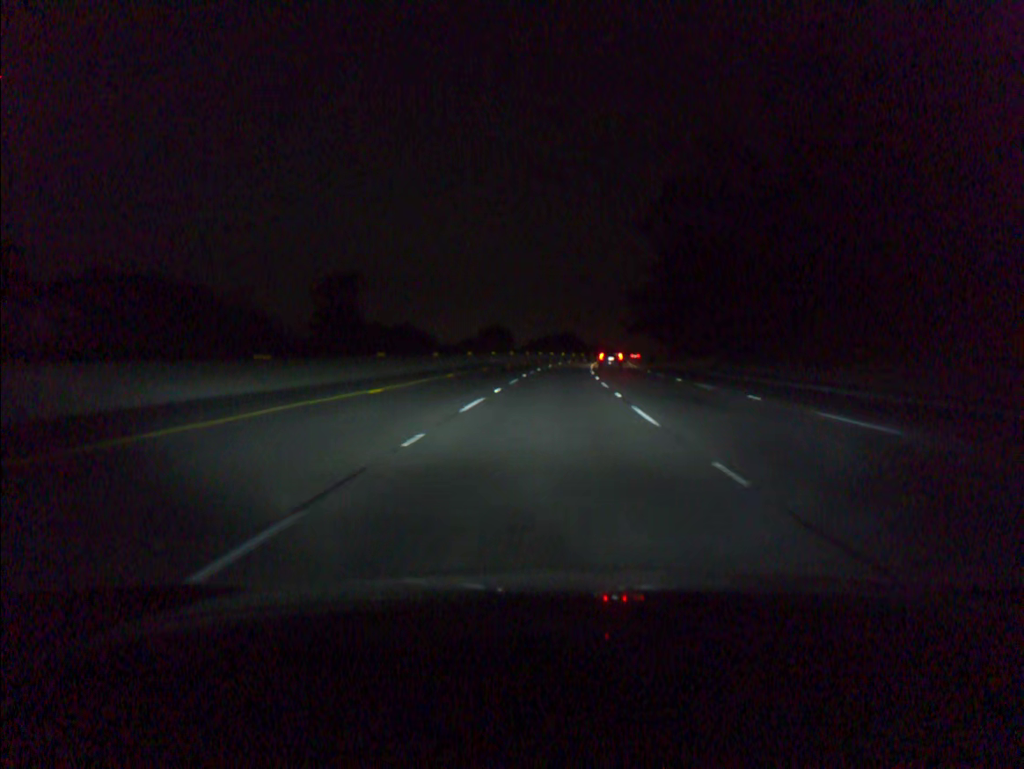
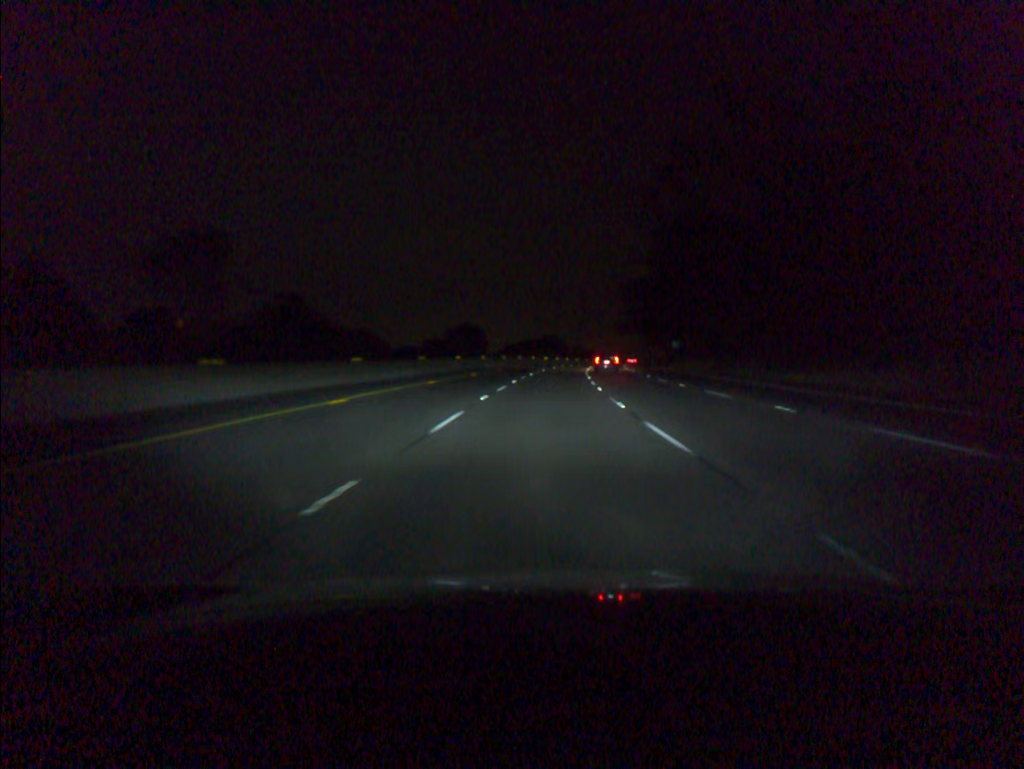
(+0.2, +17.8) m; +1°
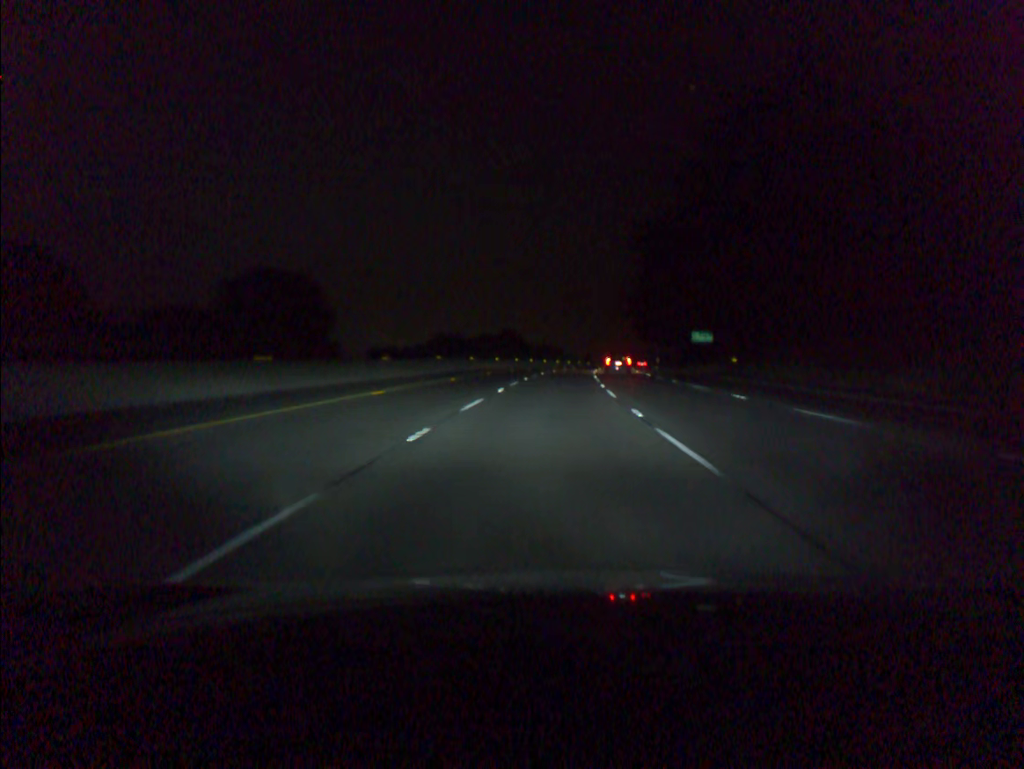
(+1.4, +54.0) m; +3°
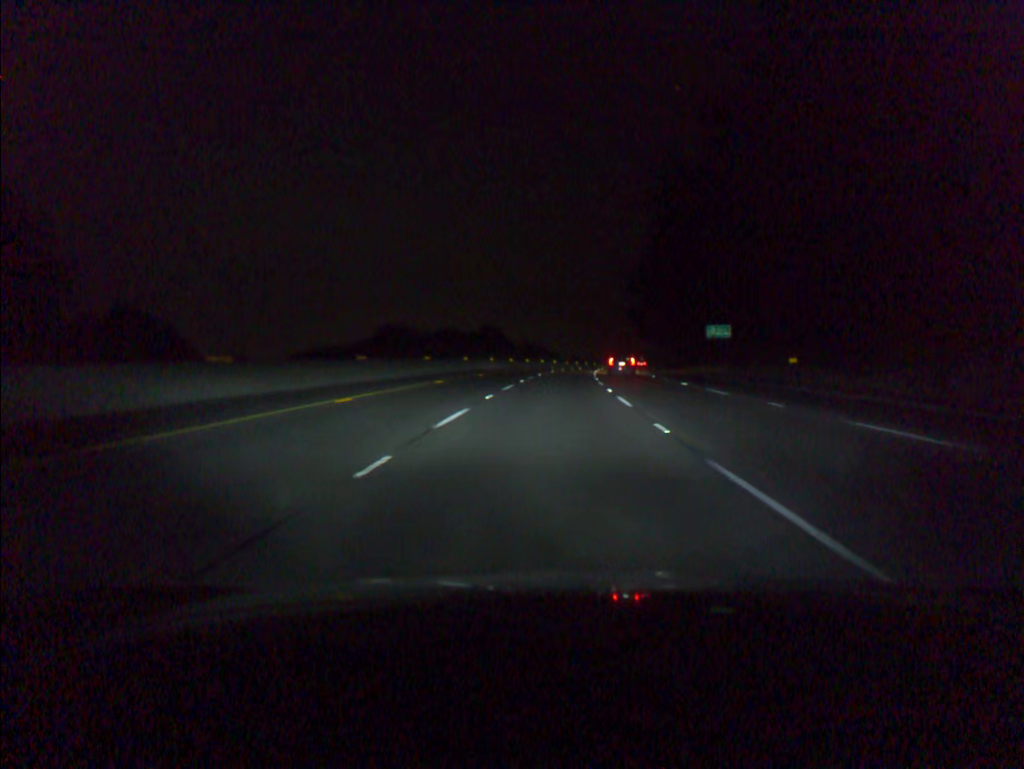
(+0.2, +18.3) m; +1°
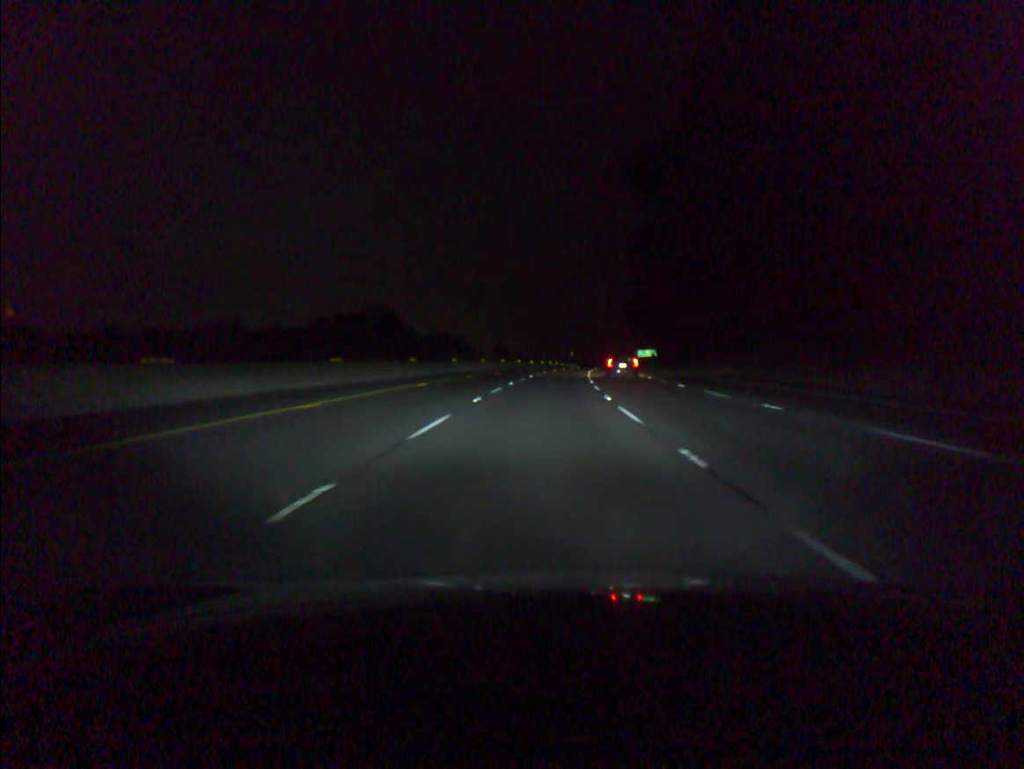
(+3.4, +74.6) m; +5°
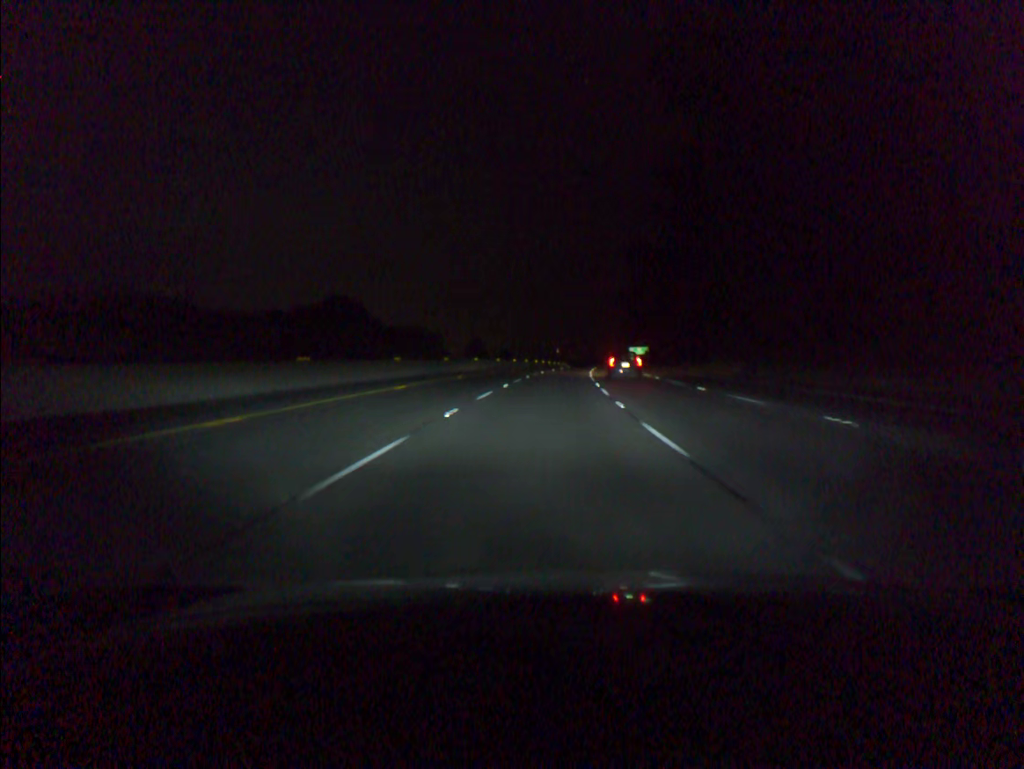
(+0.2, +19.1) m; +1°
